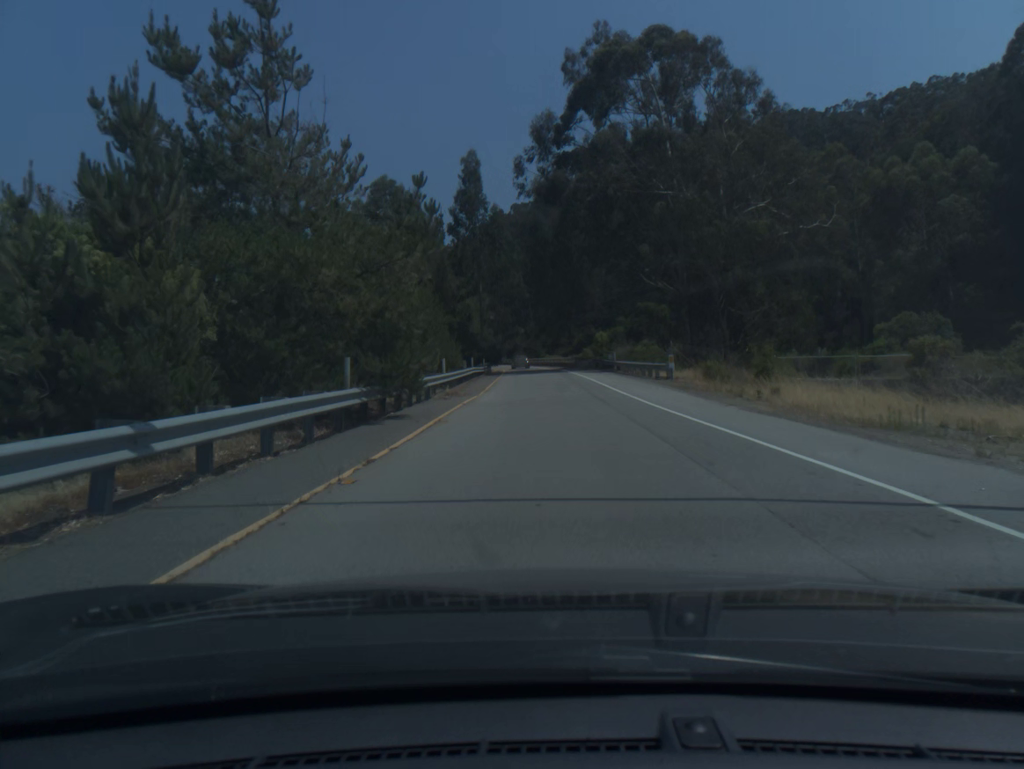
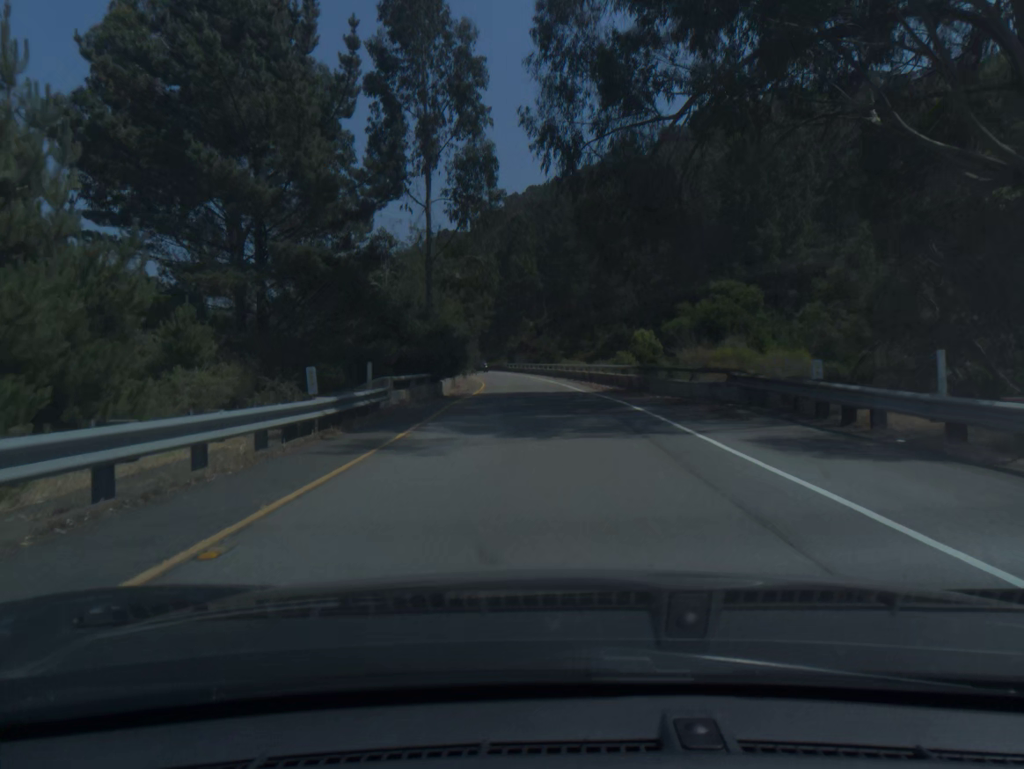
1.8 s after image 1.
(-0.2, +39.8) m; -1°
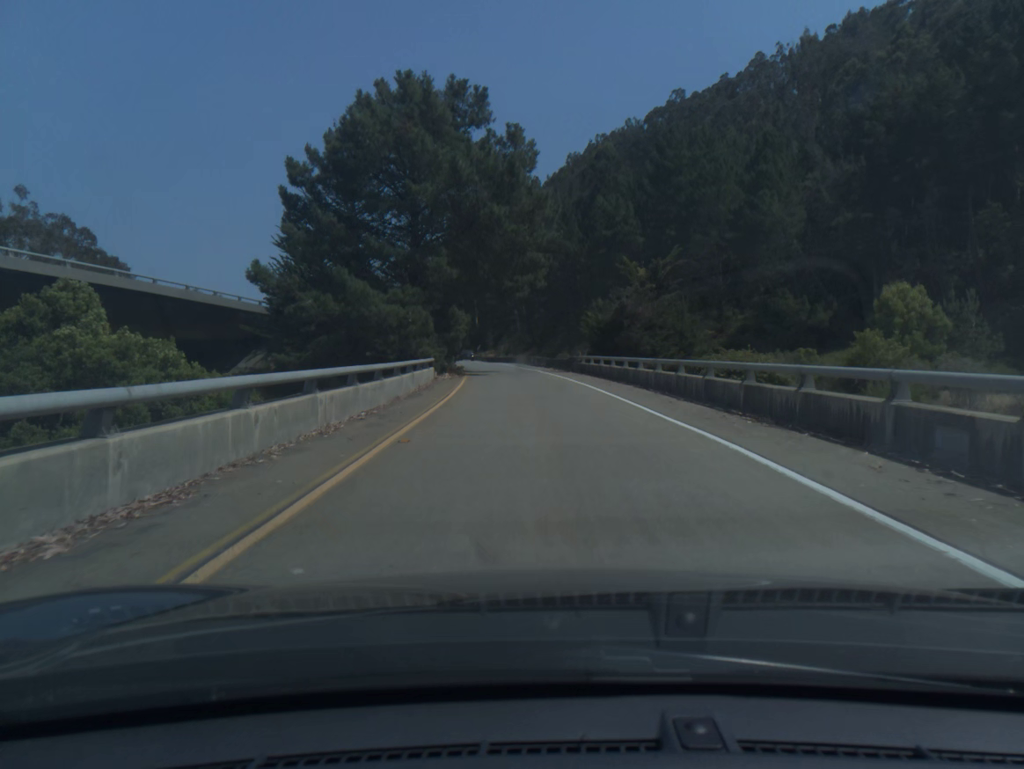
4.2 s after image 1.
(-2.4, +52.9) m; -6°
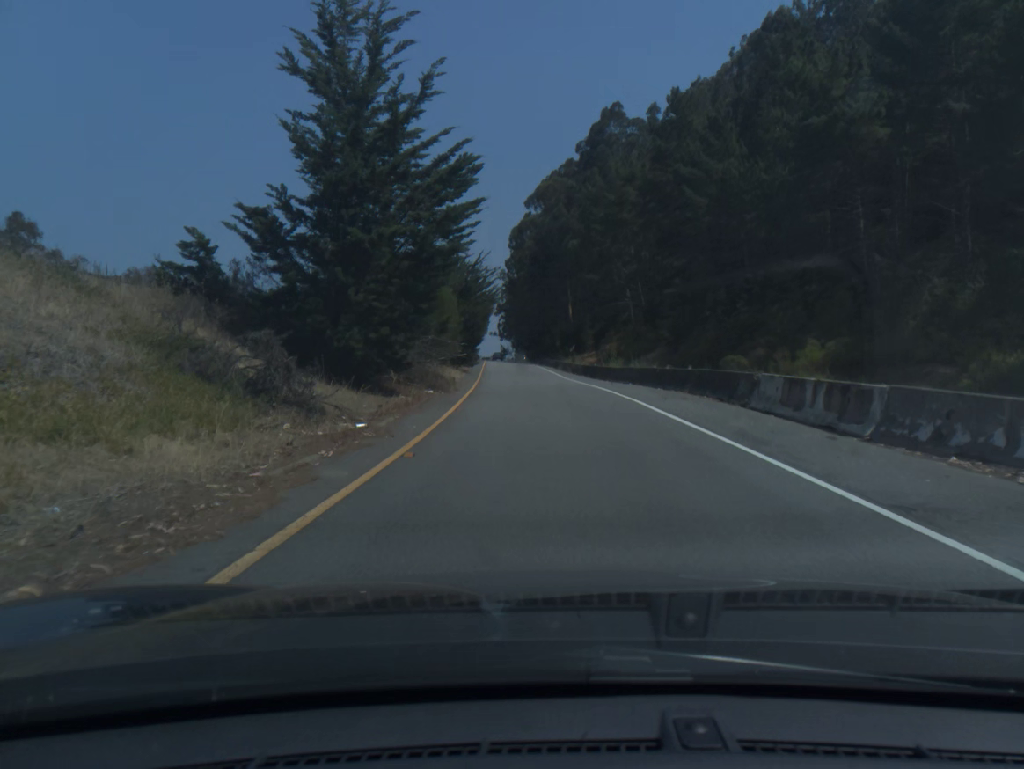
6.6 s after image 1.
(-3.5, +53.0) m; -7°
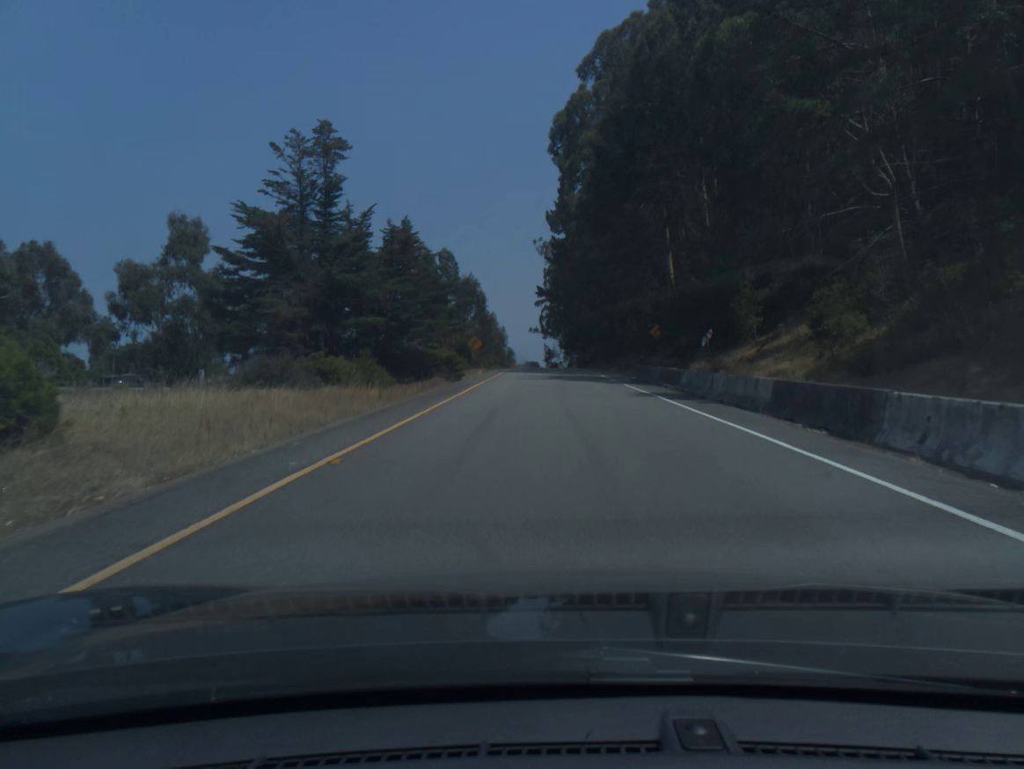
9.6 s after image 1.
(-2.7, +66.8) m; -3°
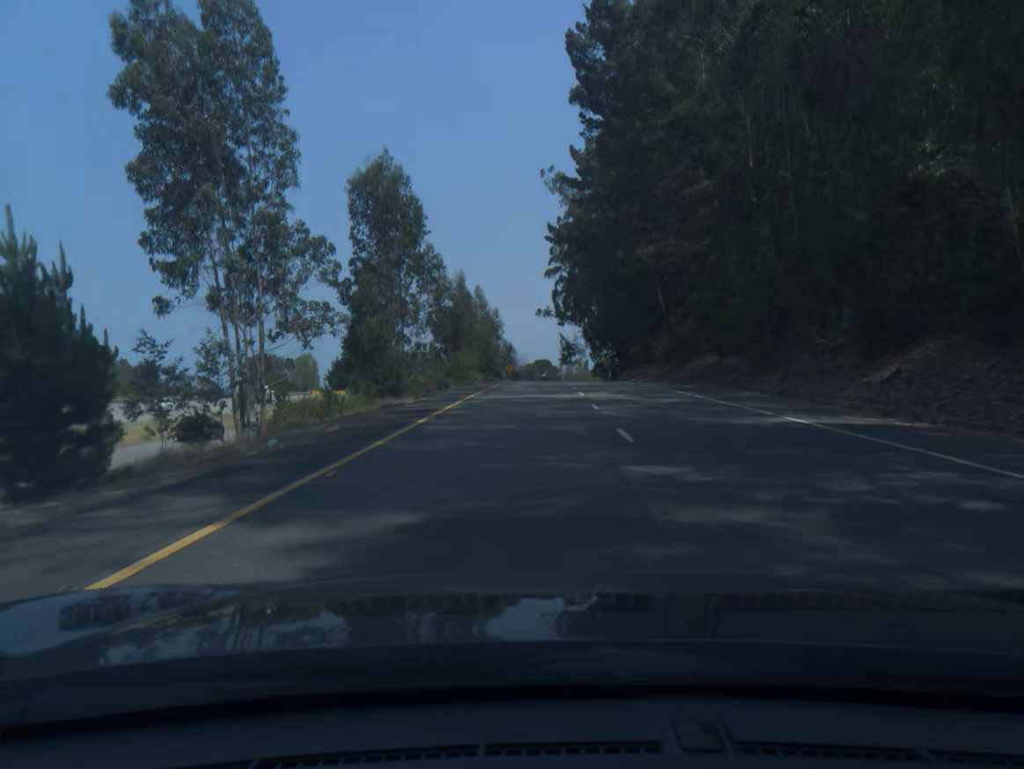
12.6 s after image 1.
(-0.9, +66.6) m; -1°
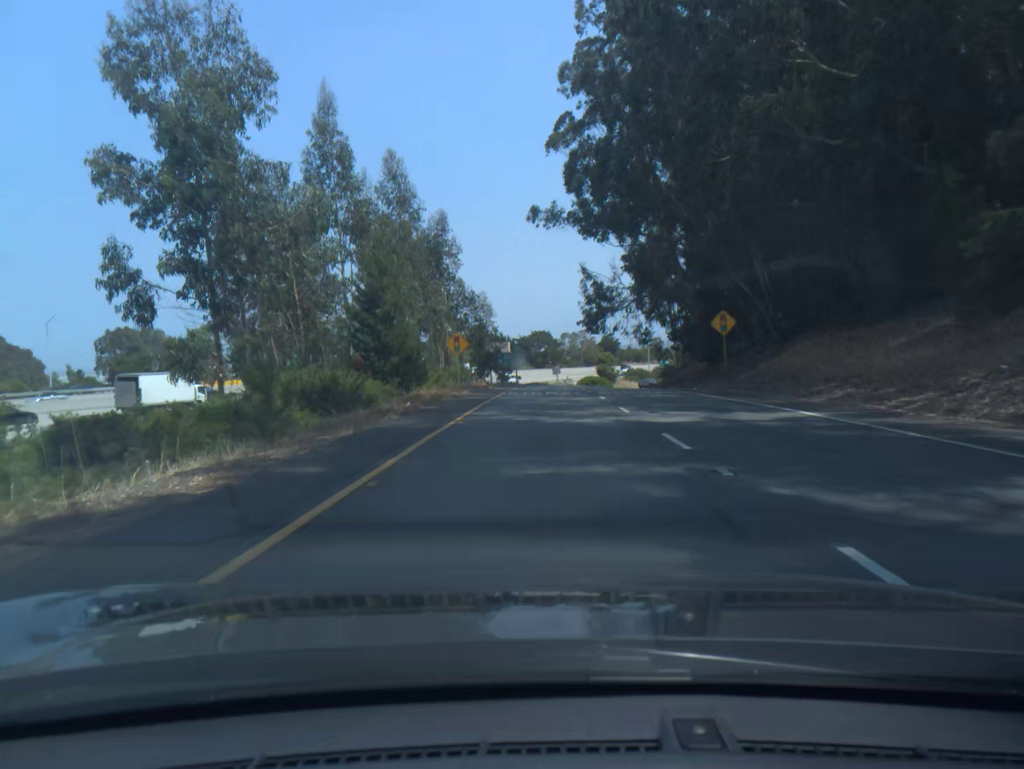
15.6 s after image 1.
(-0.2, +66.9) m; 0°
